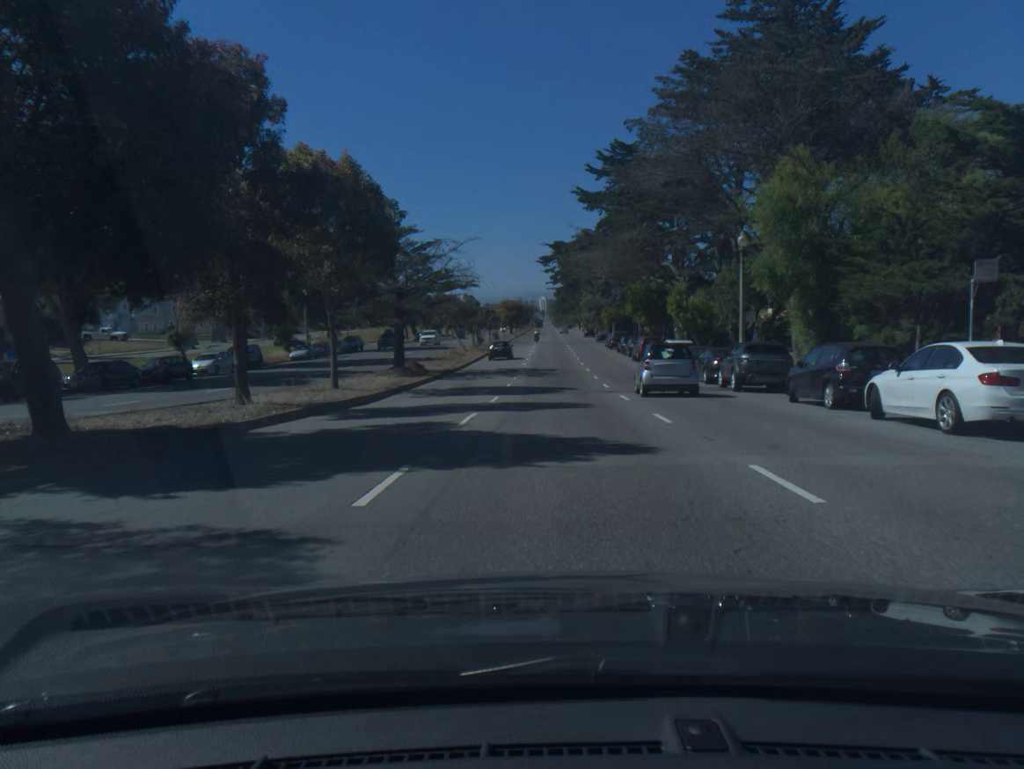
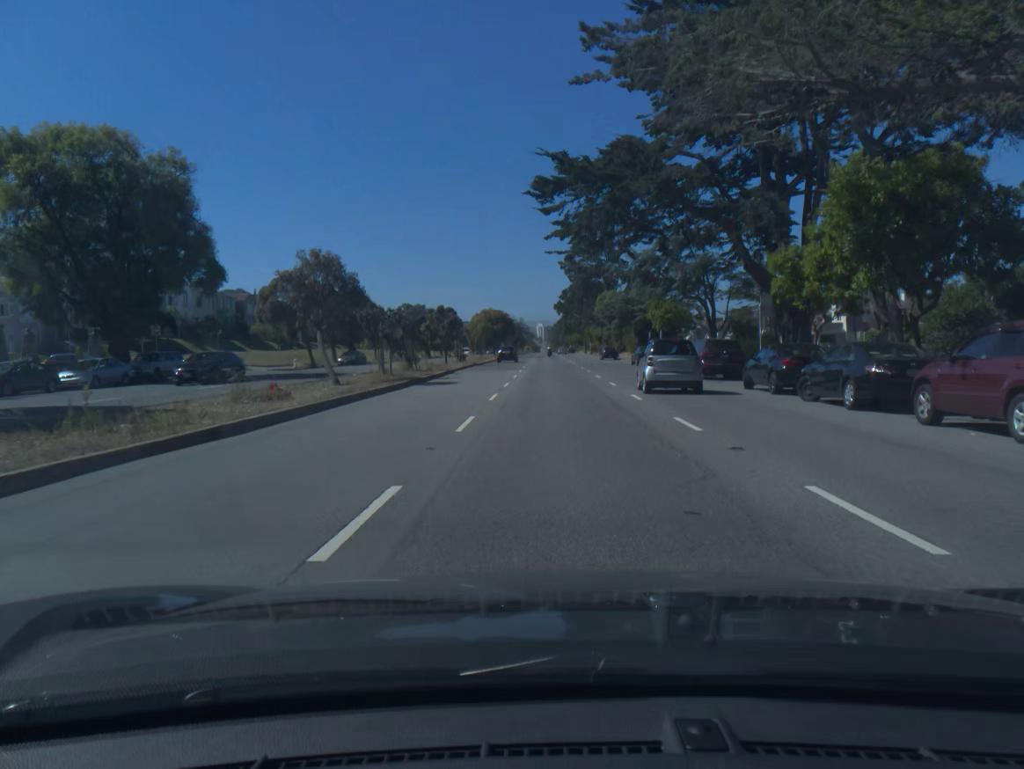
(0.0, +44.4) m; 0°
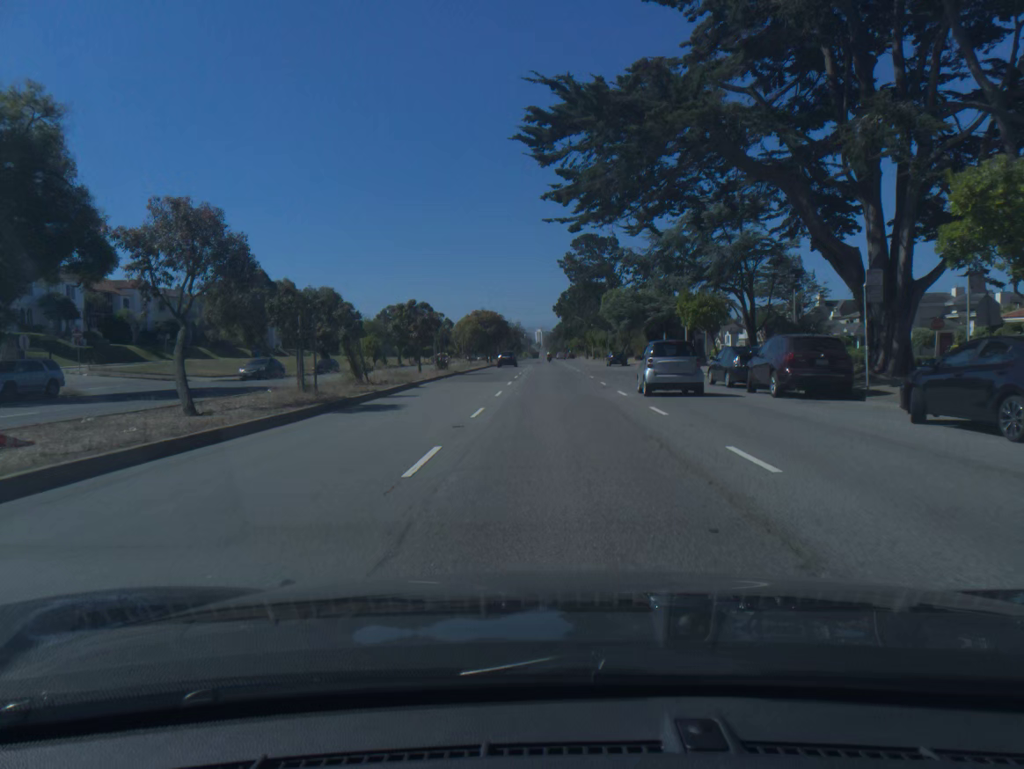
(0.0, +11.4) m; 0°
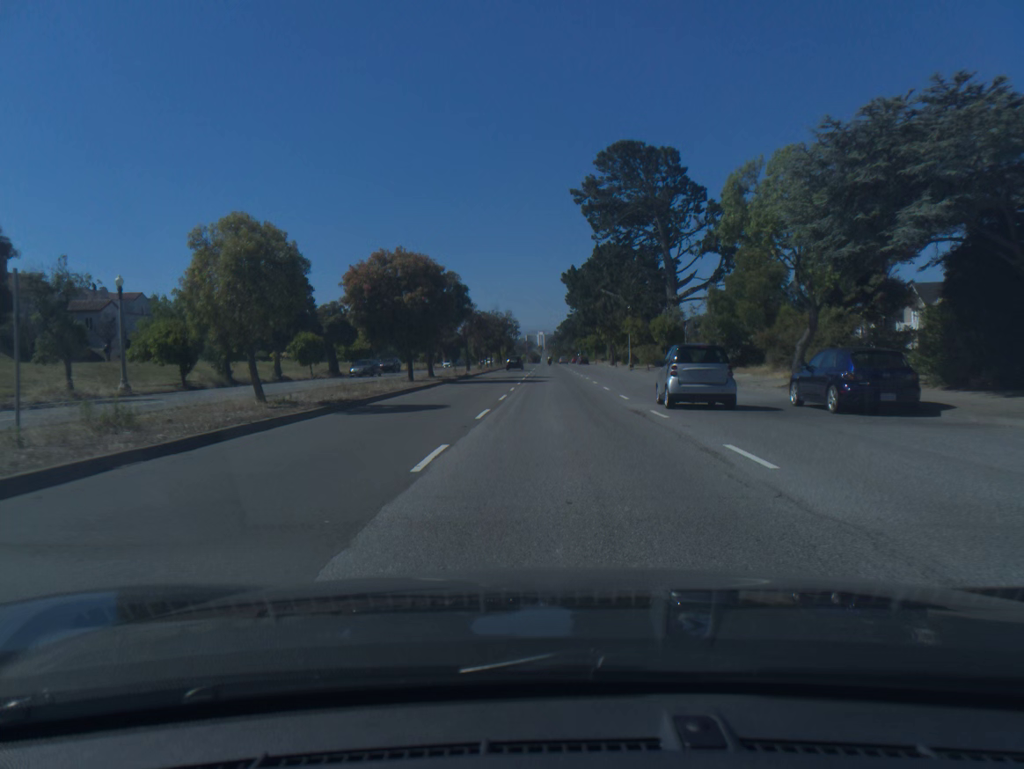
(-0.2, +58.4) m; 0°
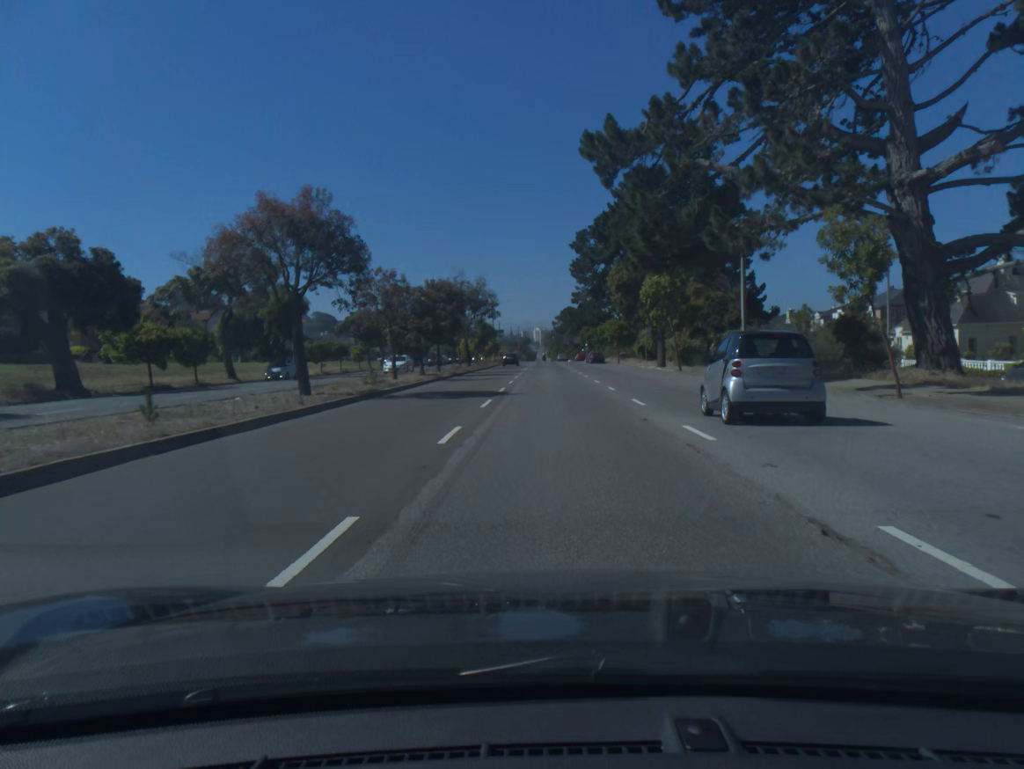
(+0.1, +48.3) m; 0°
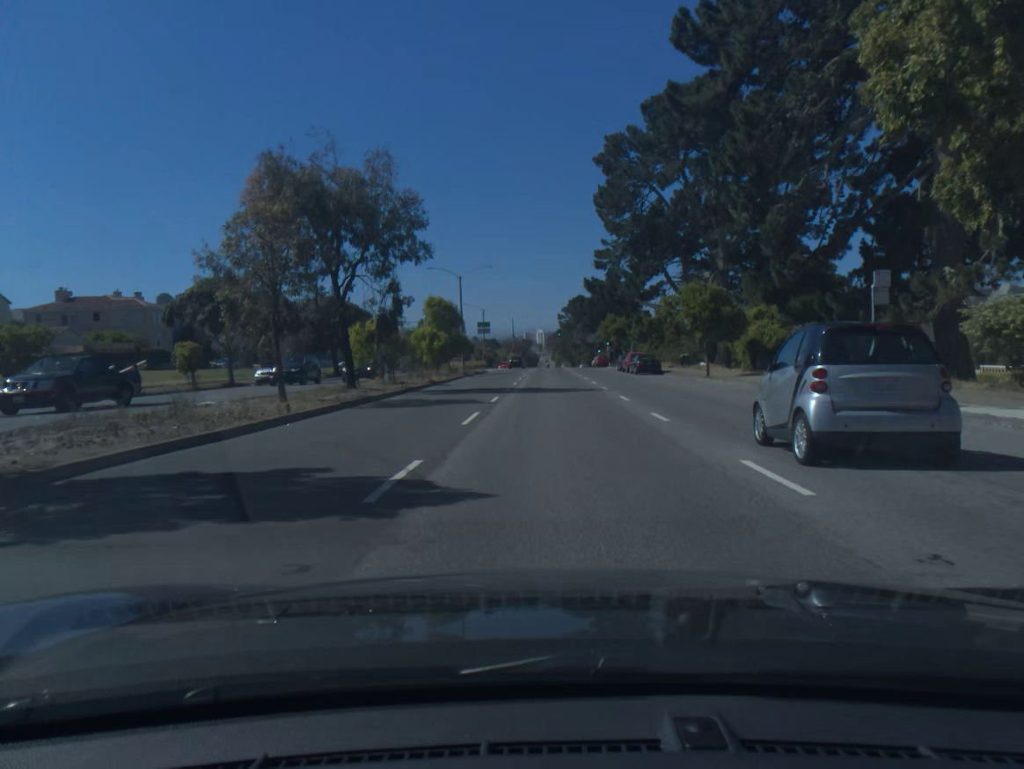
(-0.1, +47.6) m; 0°
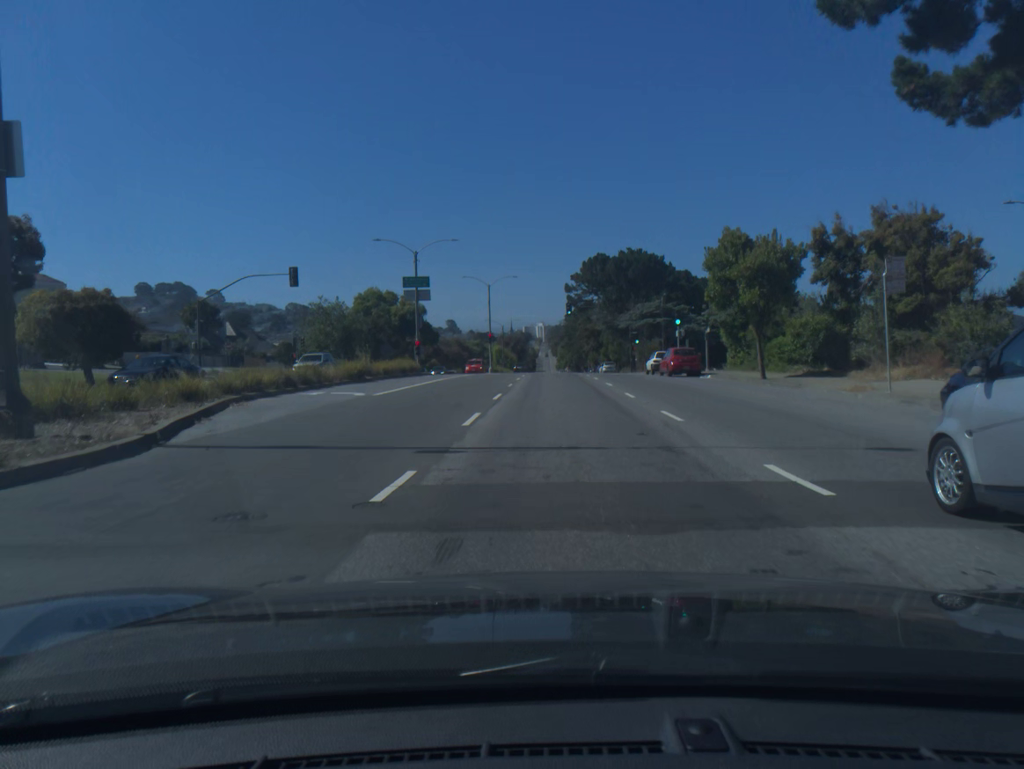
(-0.1, +58.9) m; 0°
